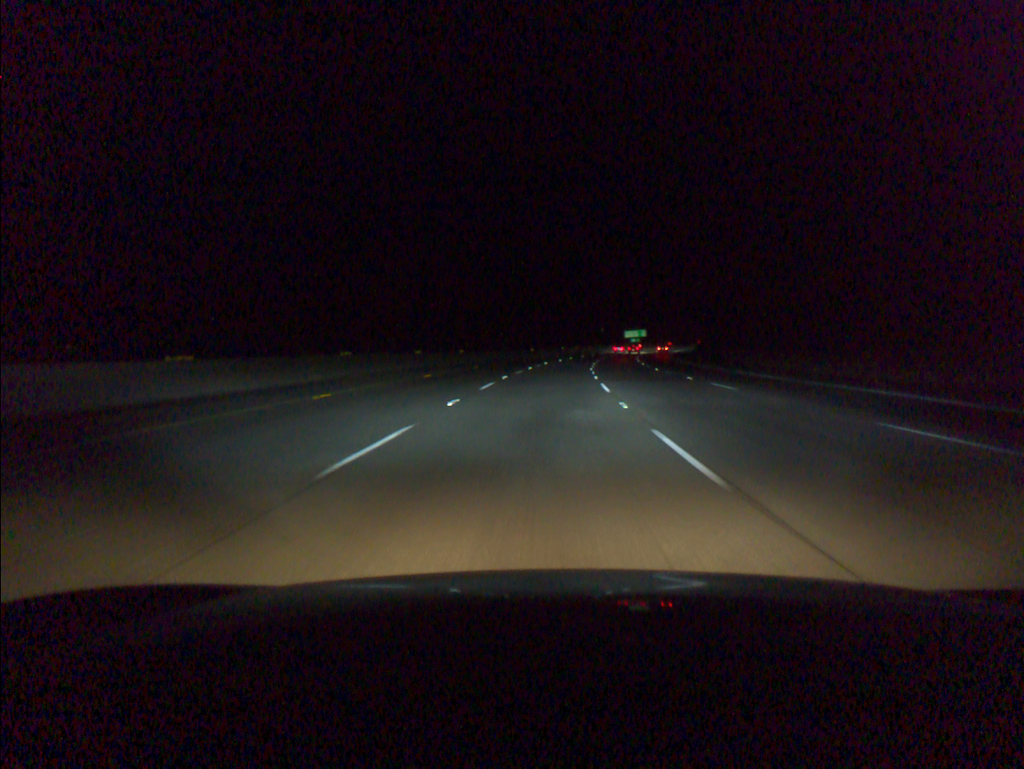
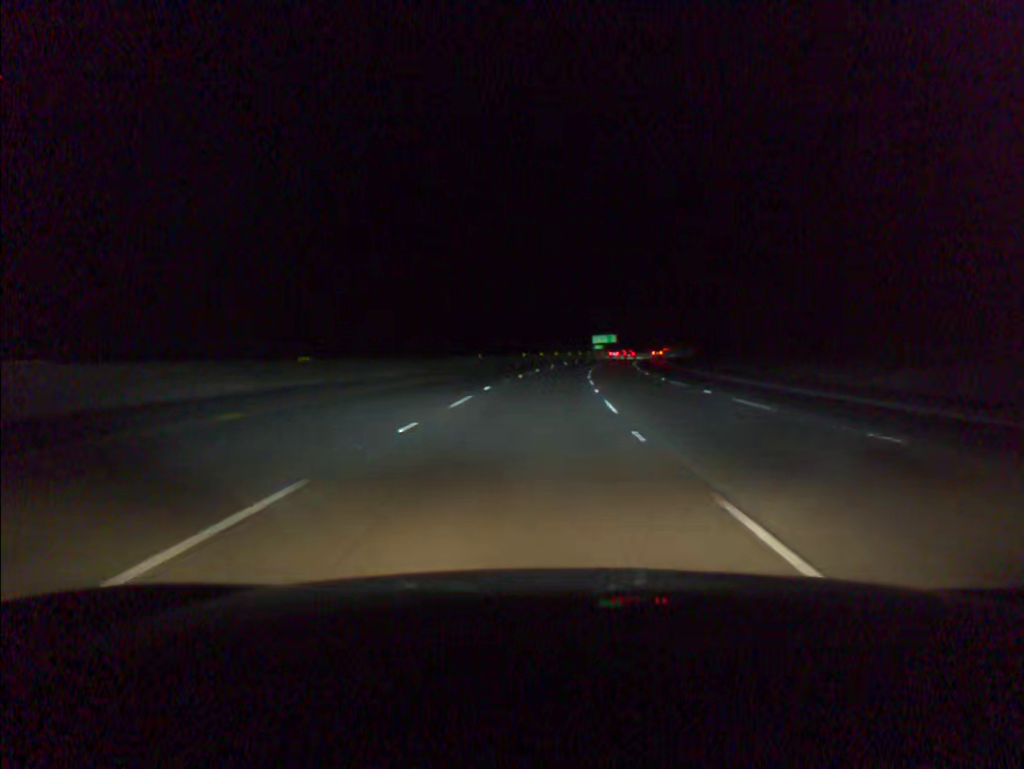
(+0.8, +33.9) m; +3°
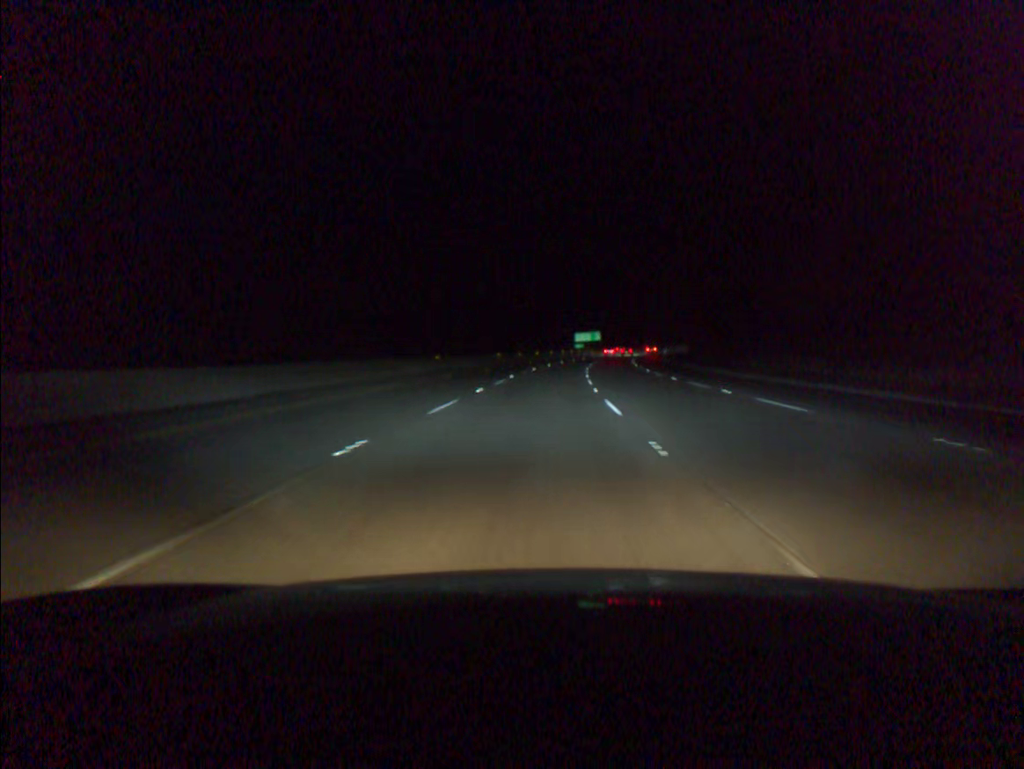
(+0.2, +16.8) m; +1°
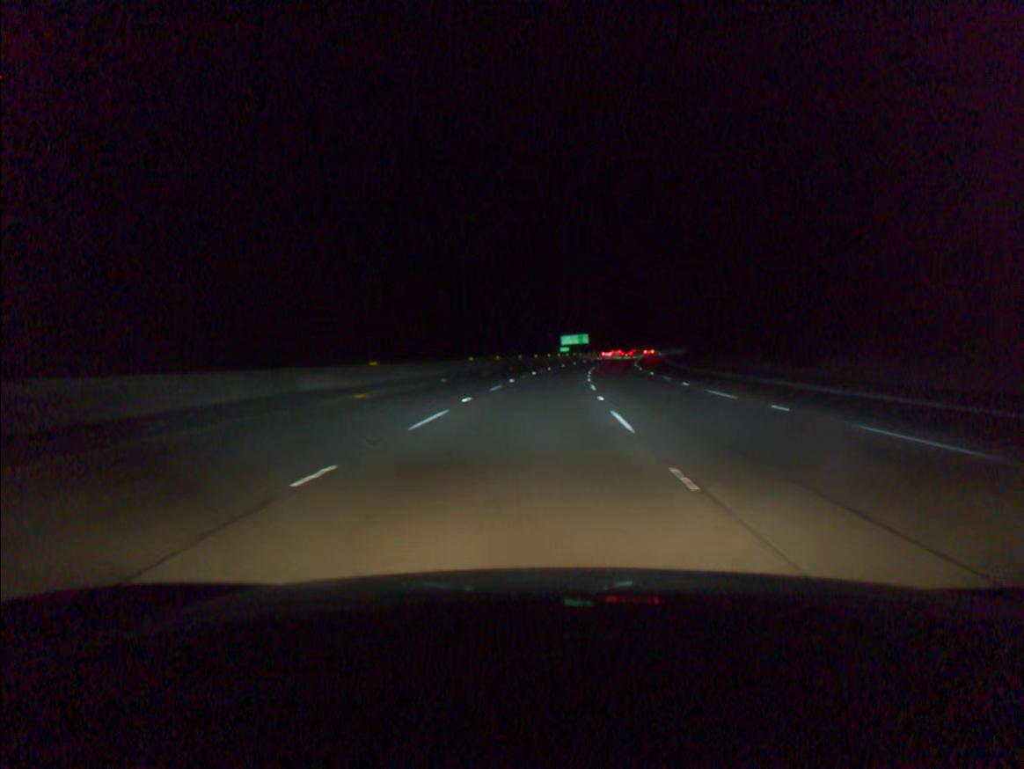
(+0.2, +16.8) m; +1°
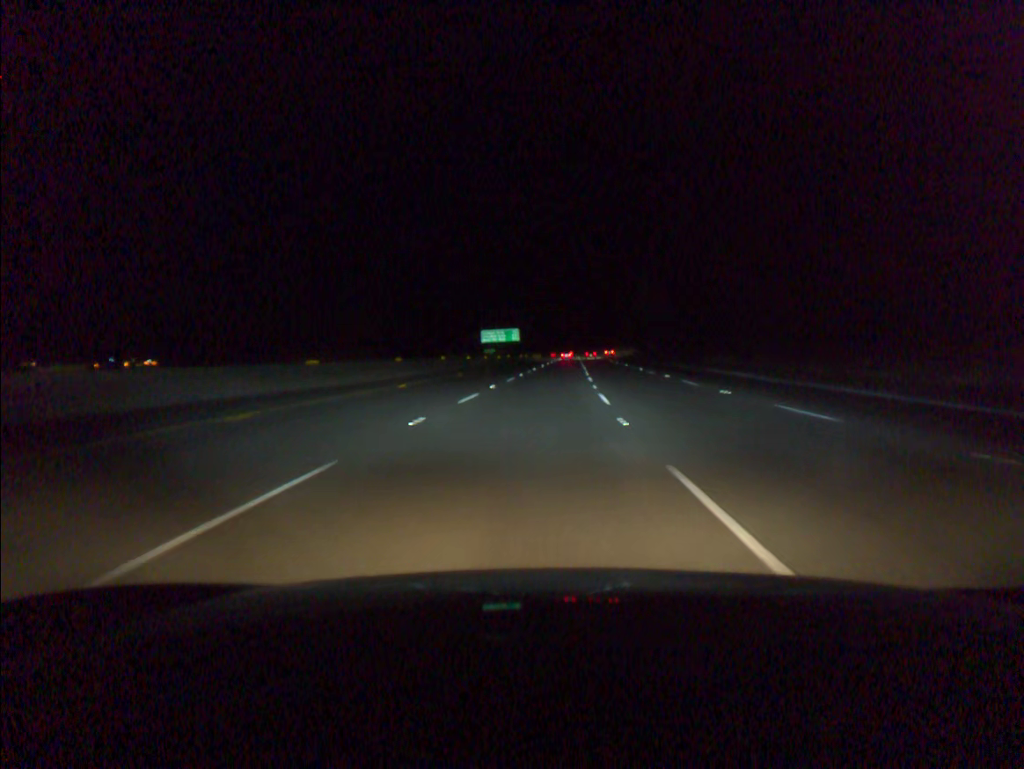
(+3.3, +66.9) m; +6°
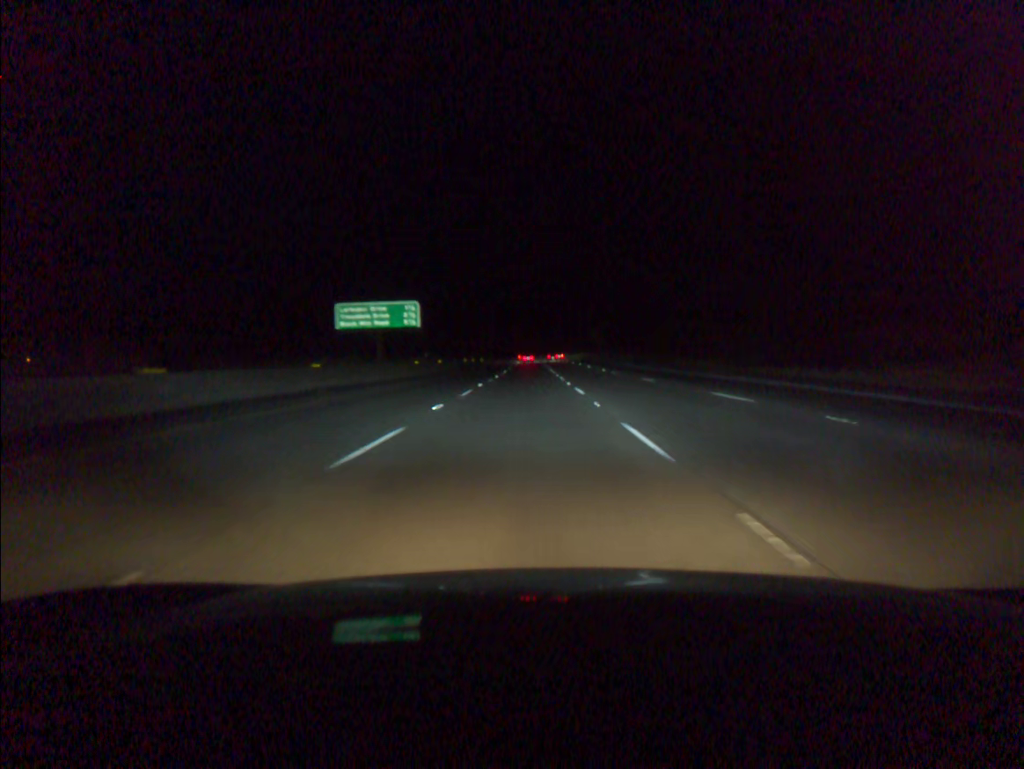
(+2.7, +83.1) m; +3°
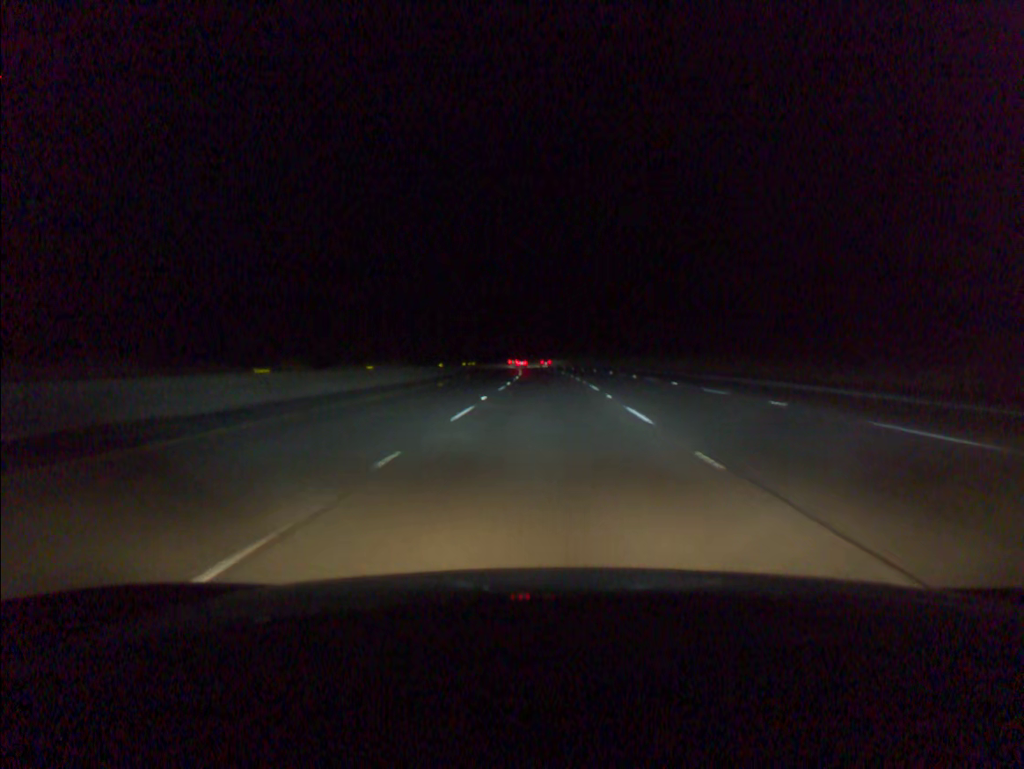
(-1.1, +82.0) m; -1°
